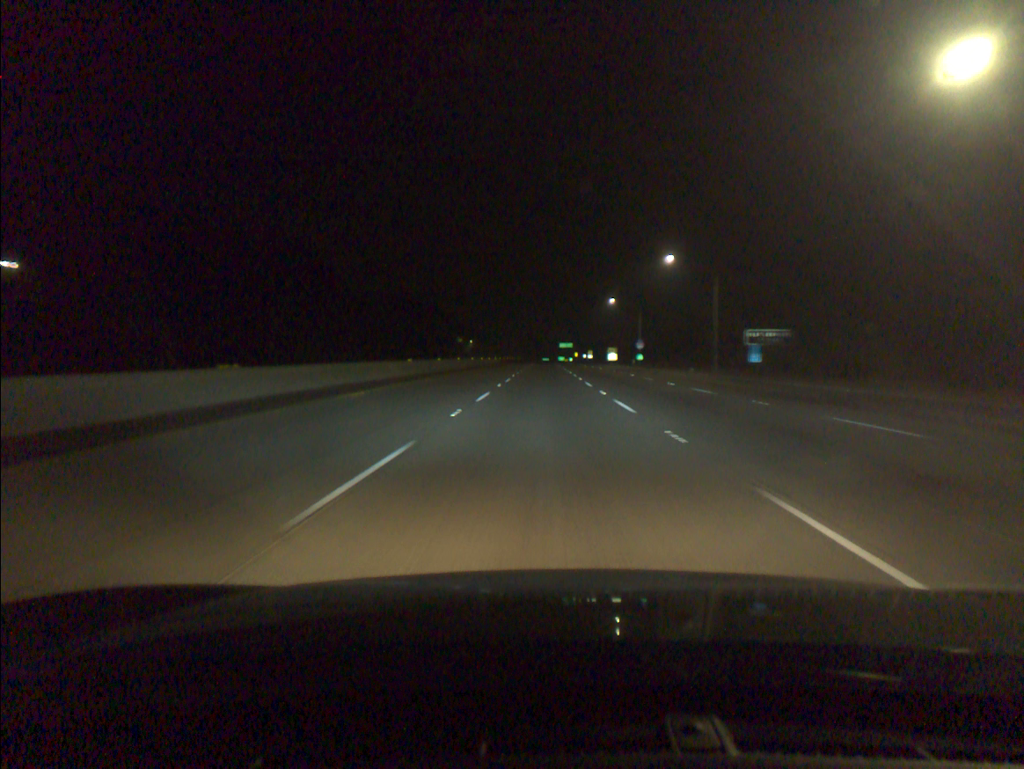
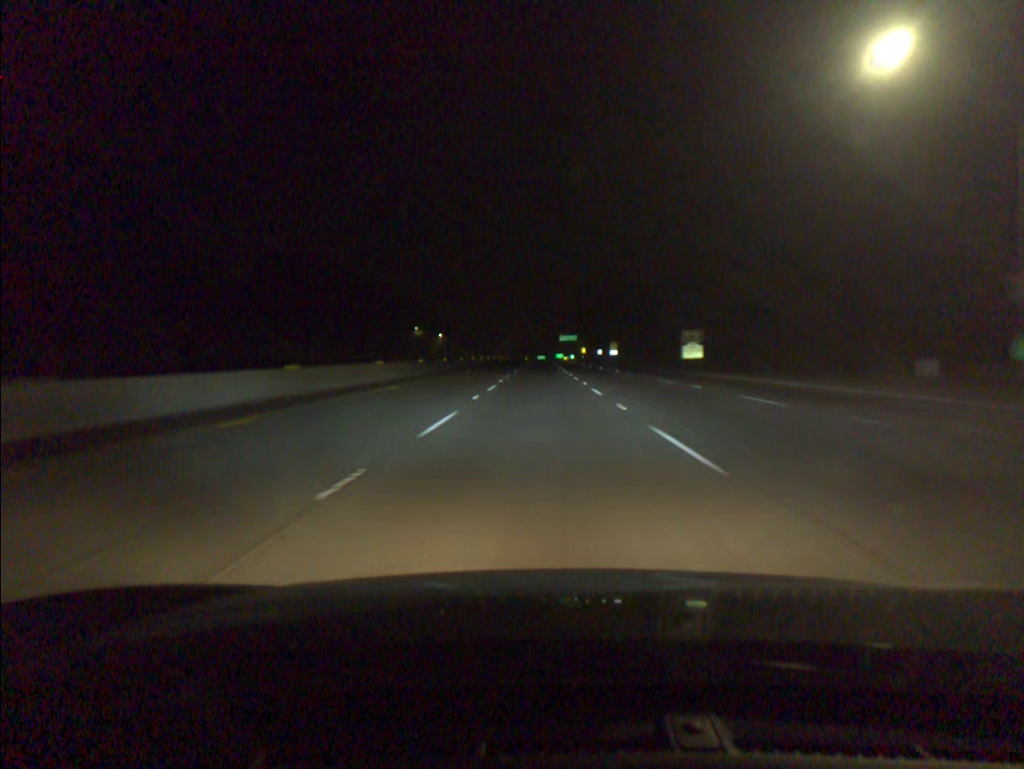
(+0.4, +96.0) m; 0°
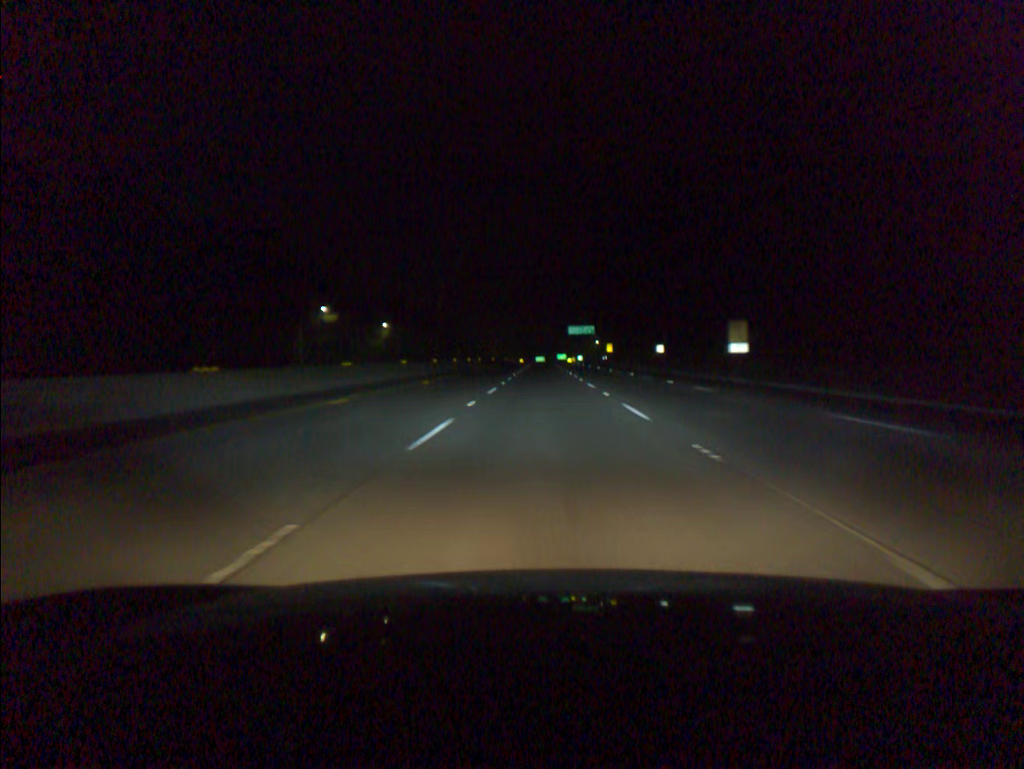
(-0.2, +95.6) m; 0°
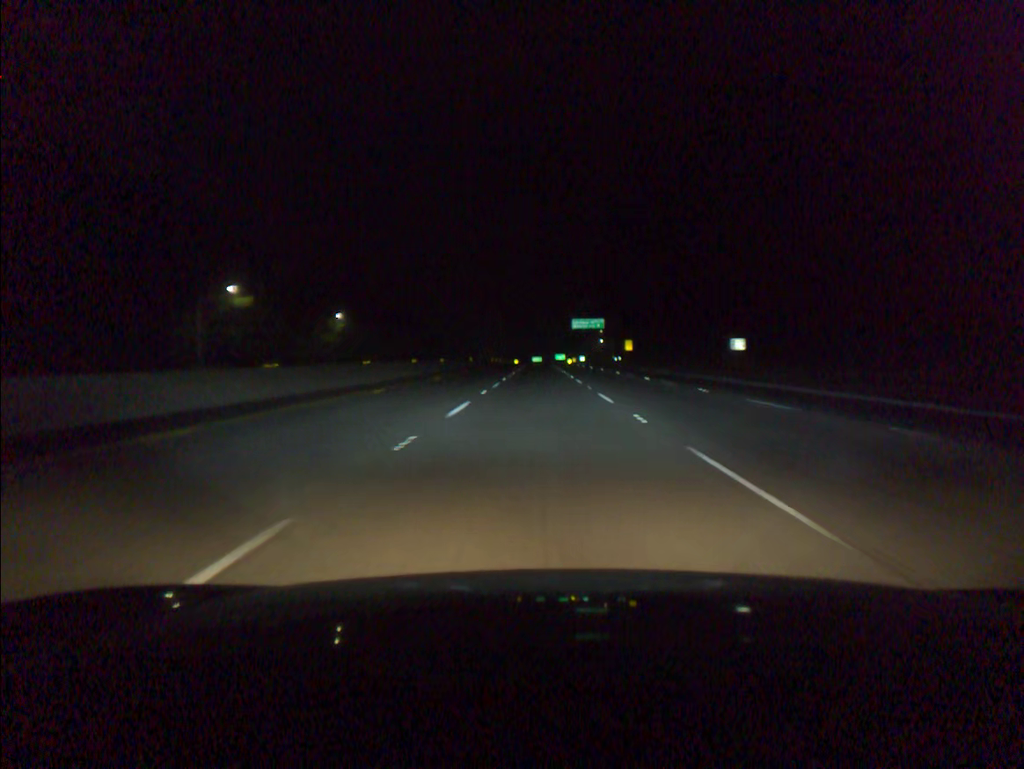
(+0.1, +38.2) m; 0°
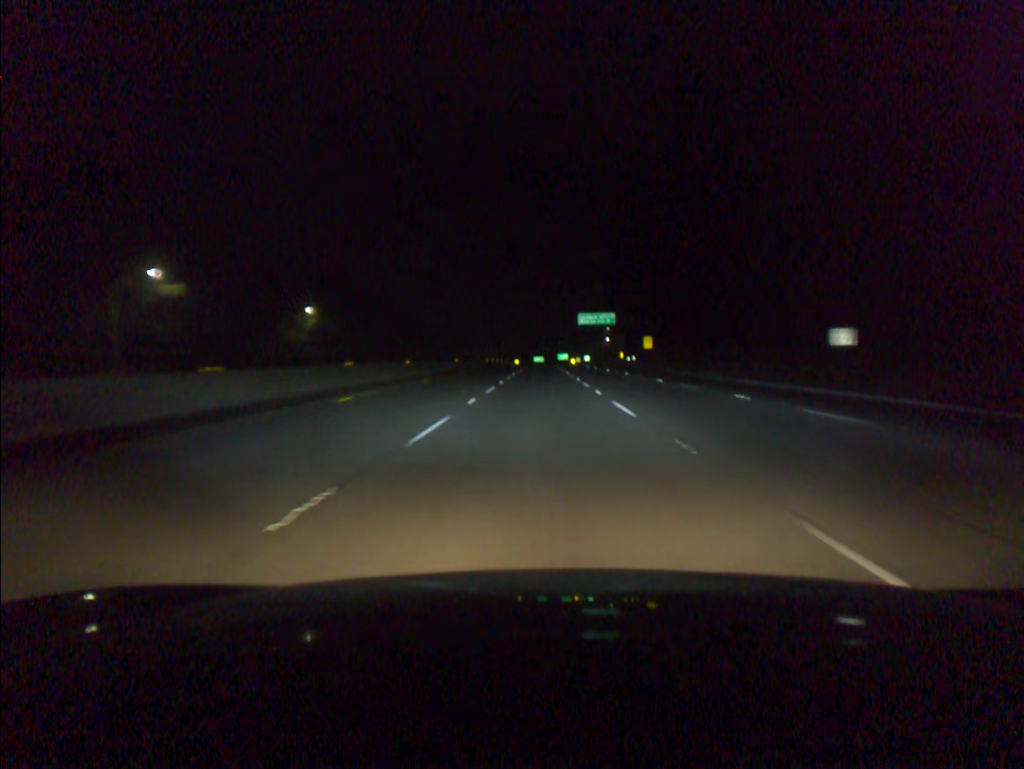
(0.0, +19.1) m; 0°
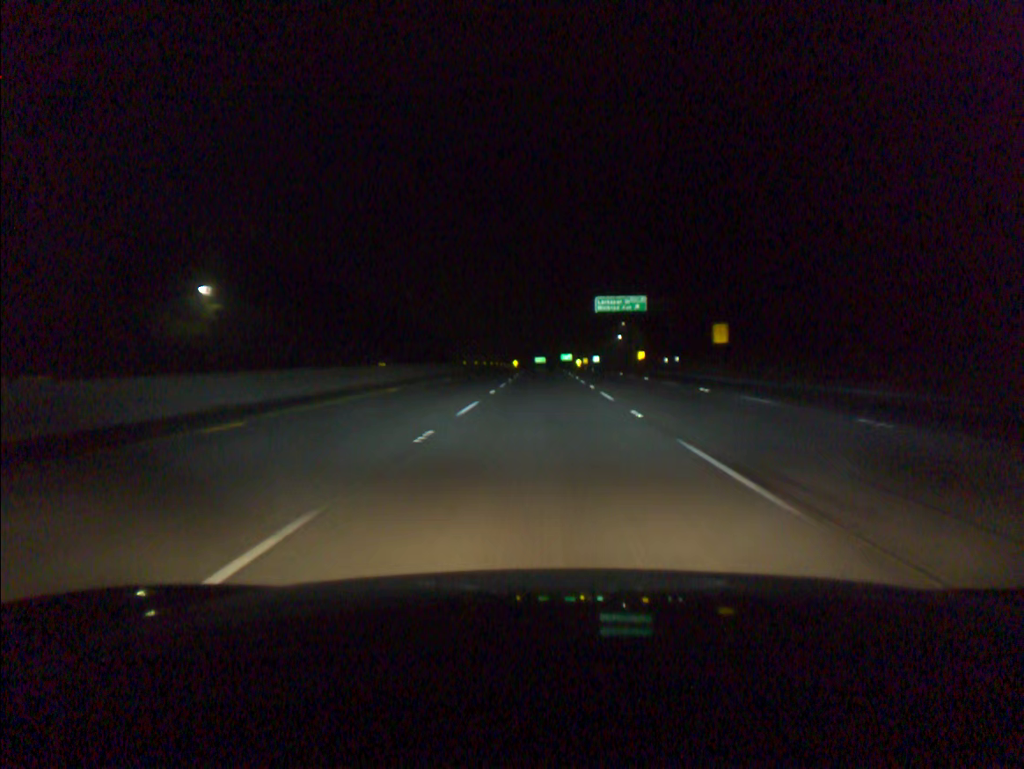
(0.0, +38.1) m; 0°
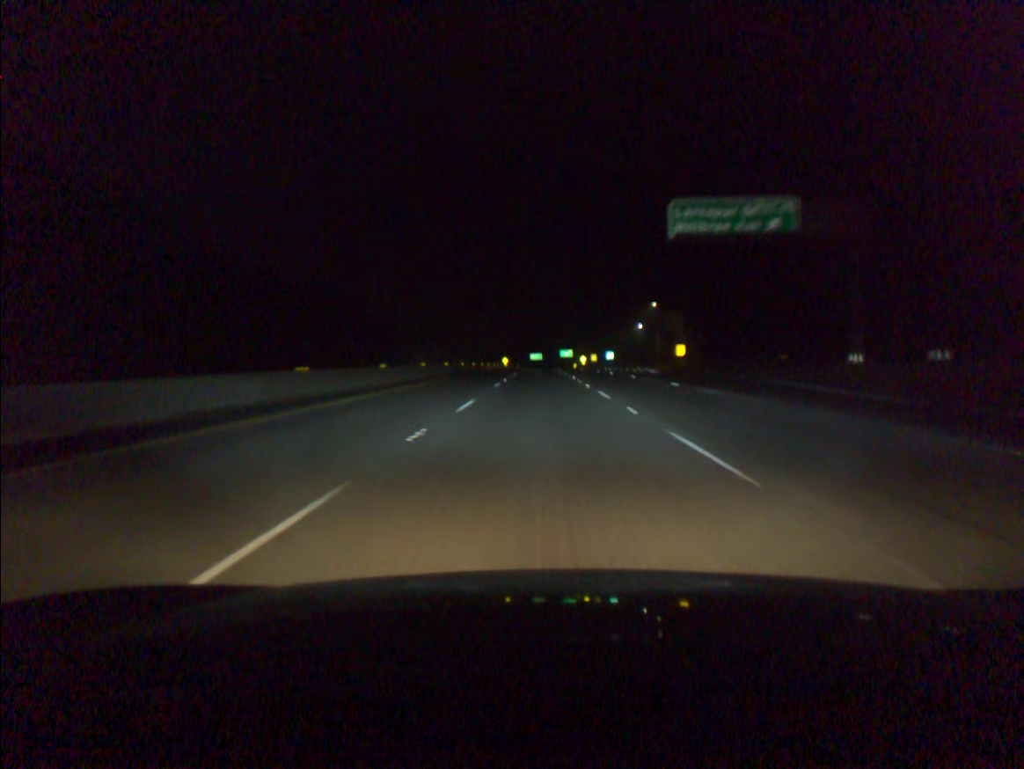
(+0.1, +57.3) m; 0°
